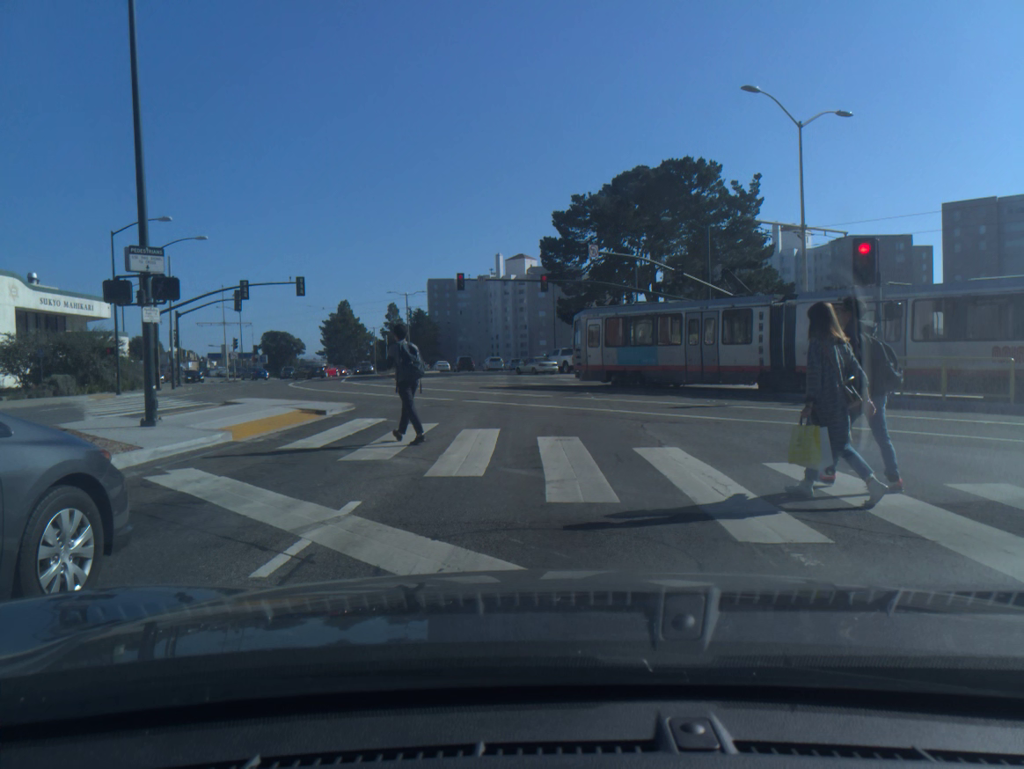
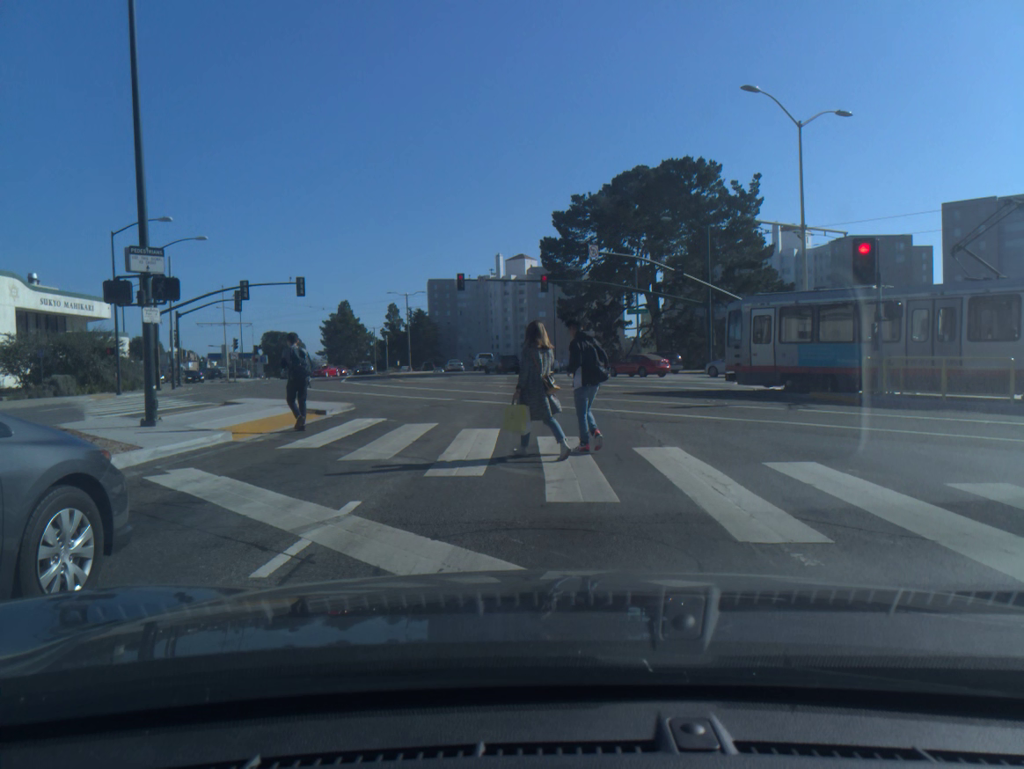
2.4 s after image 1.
(0.0, 0.0) m; 0°
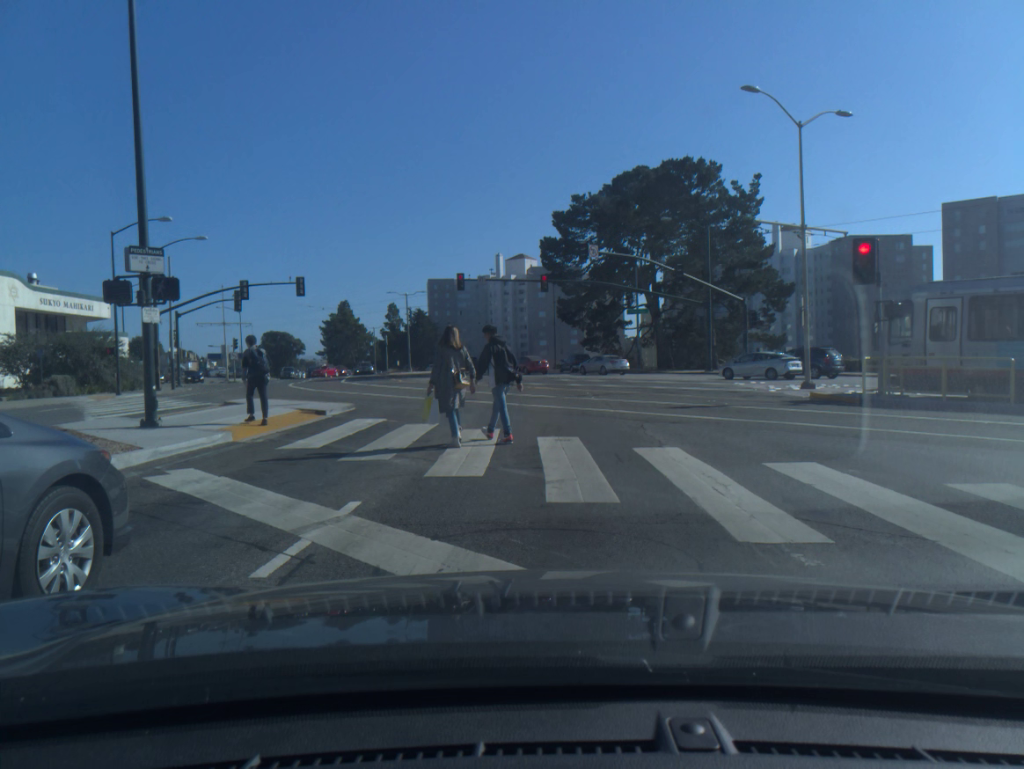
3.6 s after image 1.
(0.0, 0.0) m; 0°
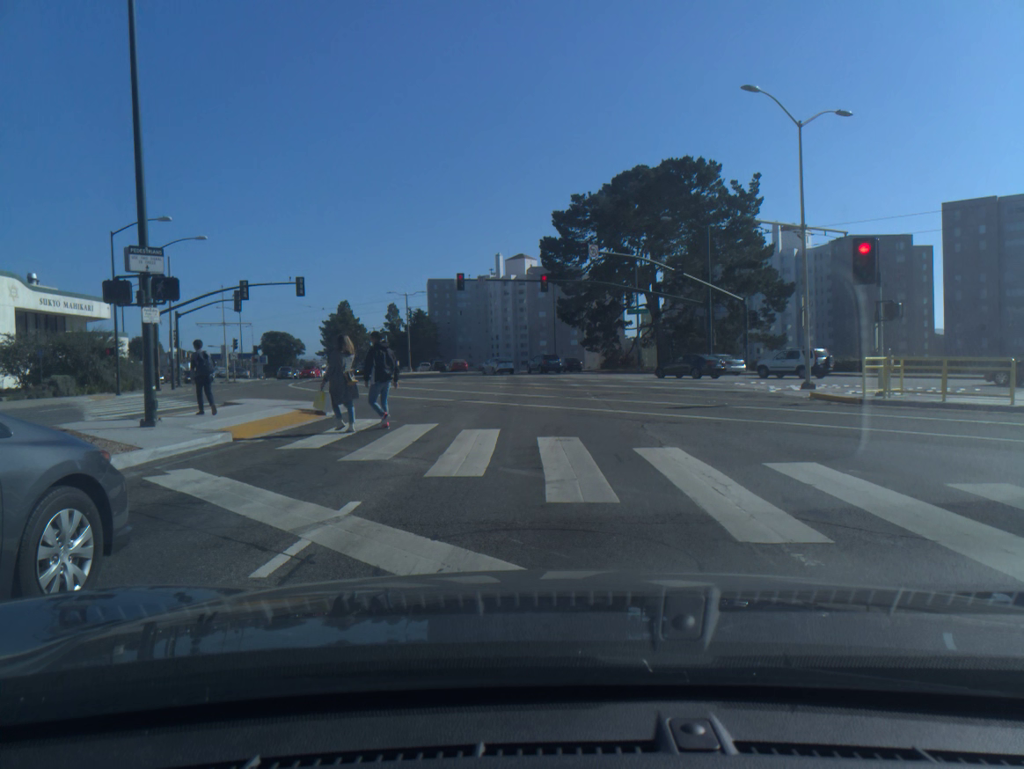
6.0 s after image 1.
(0.0, 0.0) m; 0°
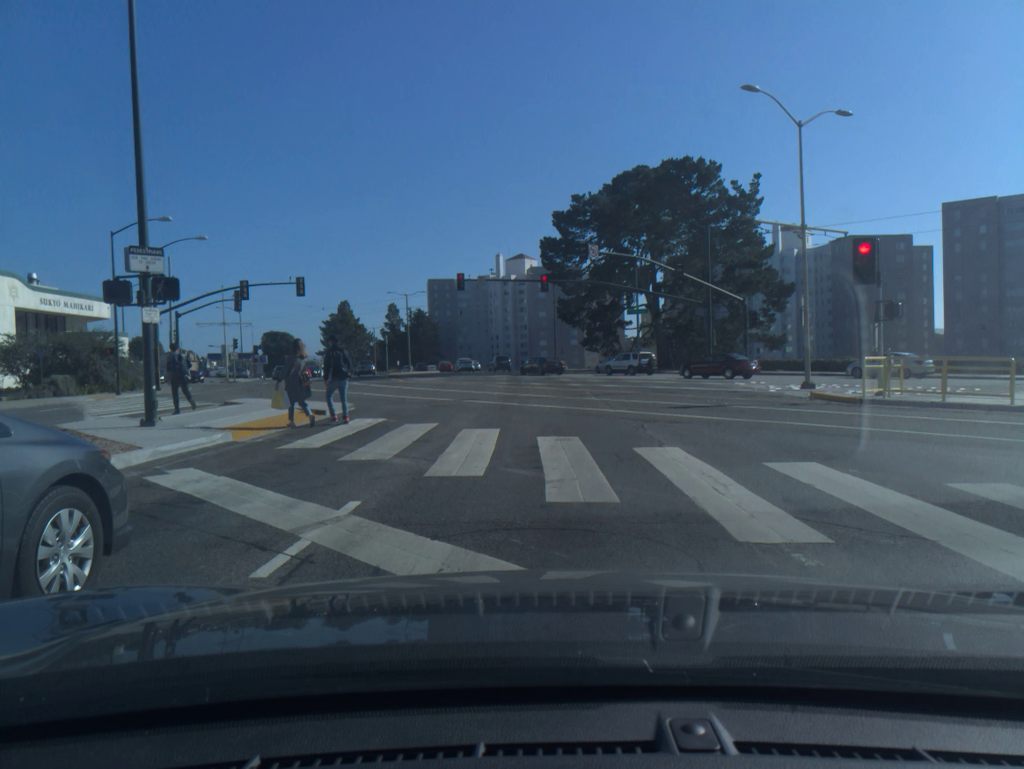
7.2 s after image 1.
(0.0, 0.0) m; 0°
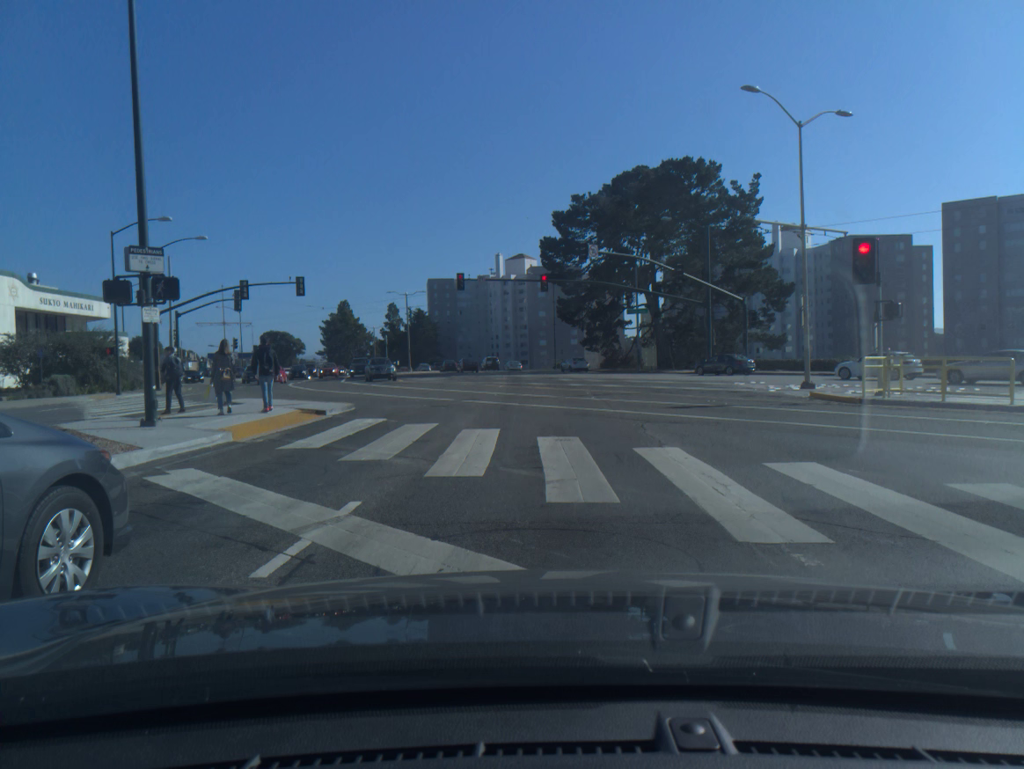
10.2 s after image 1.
(0.0, 0.0) m; 0°
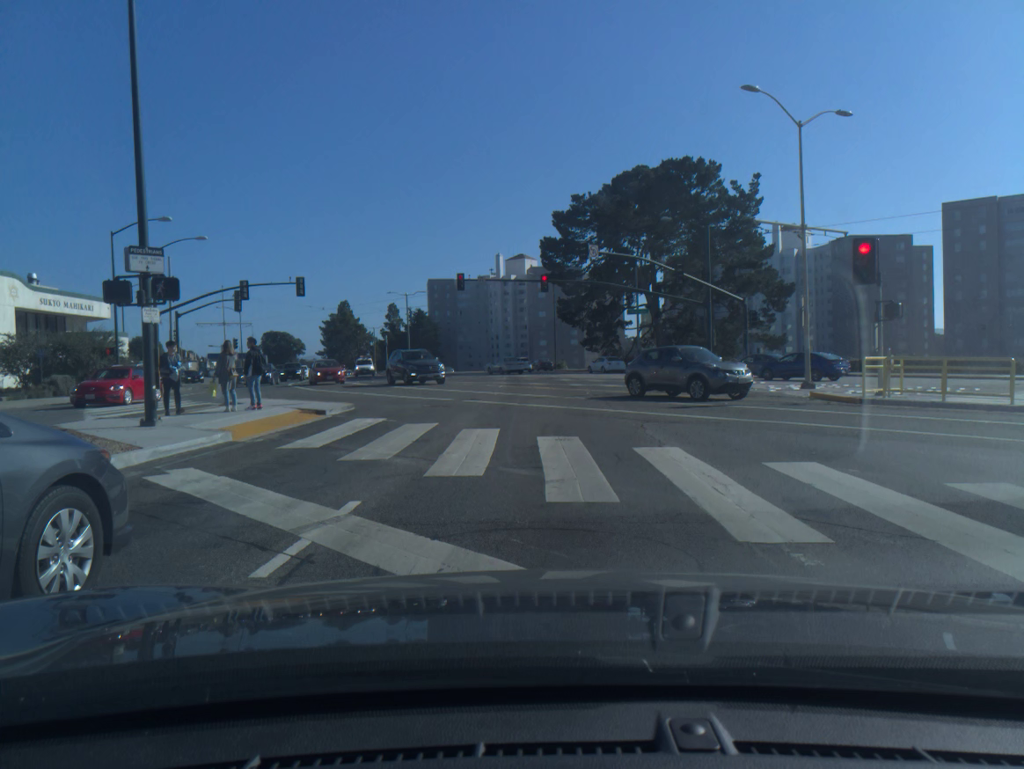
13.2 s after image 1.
(0.0, 0.0) m; 0°
